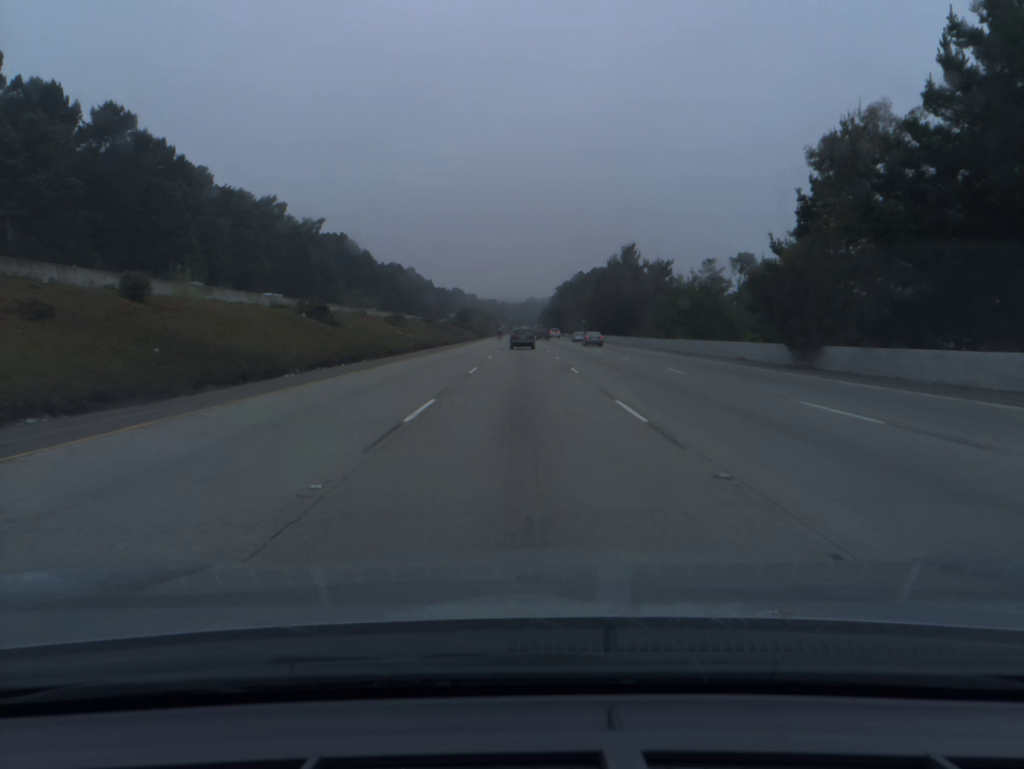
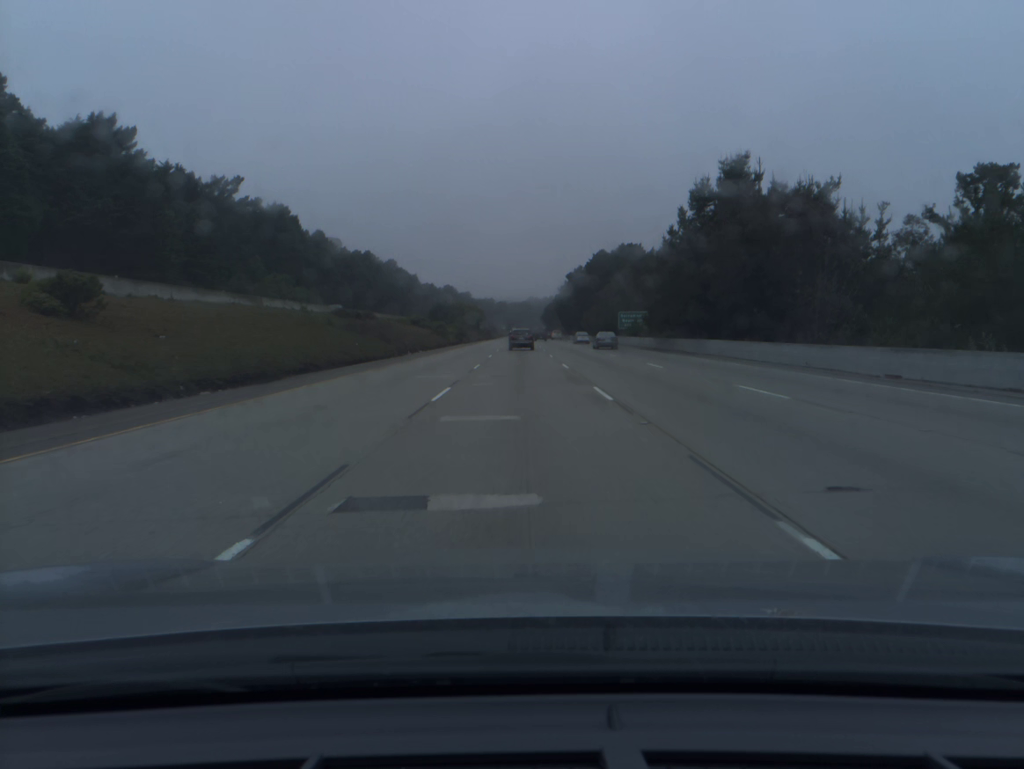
(+0.1, +69.1) m; 0°
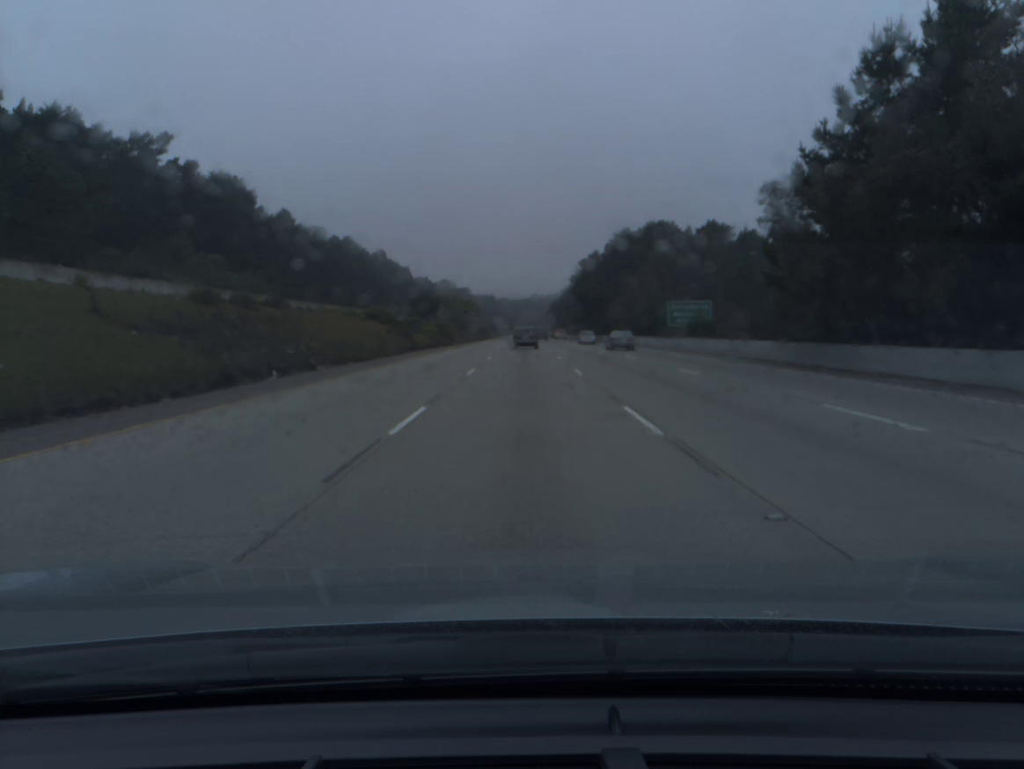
(-0.1, +34.5) m; 0°
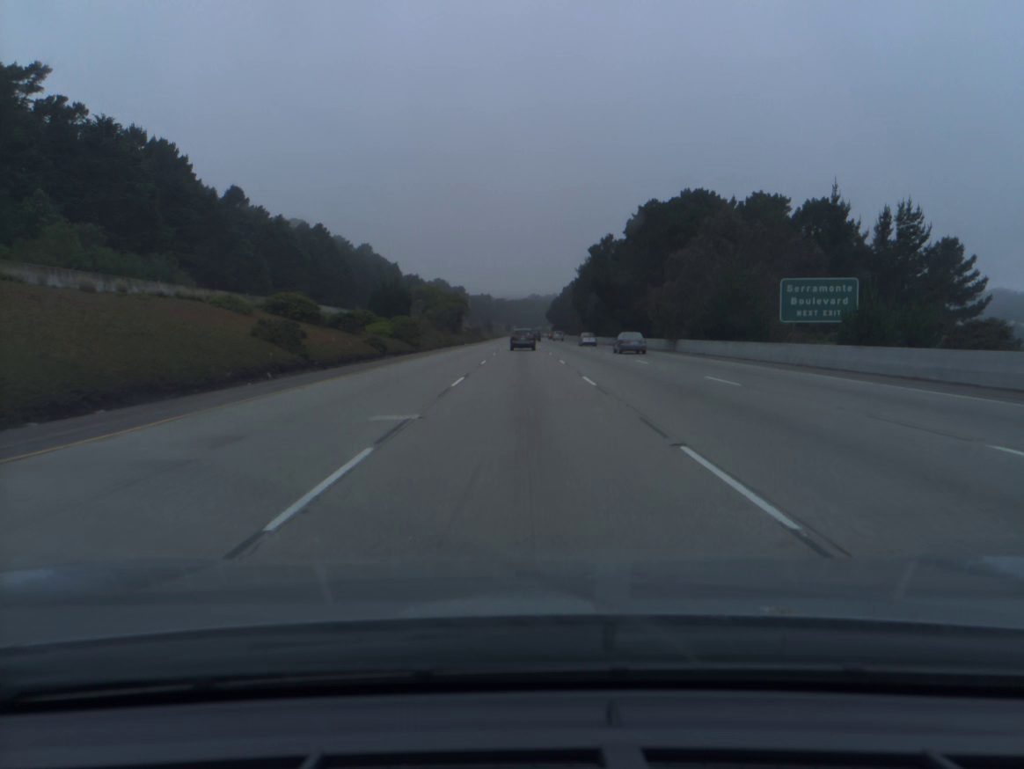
(0.0, +34.4) m; 0°
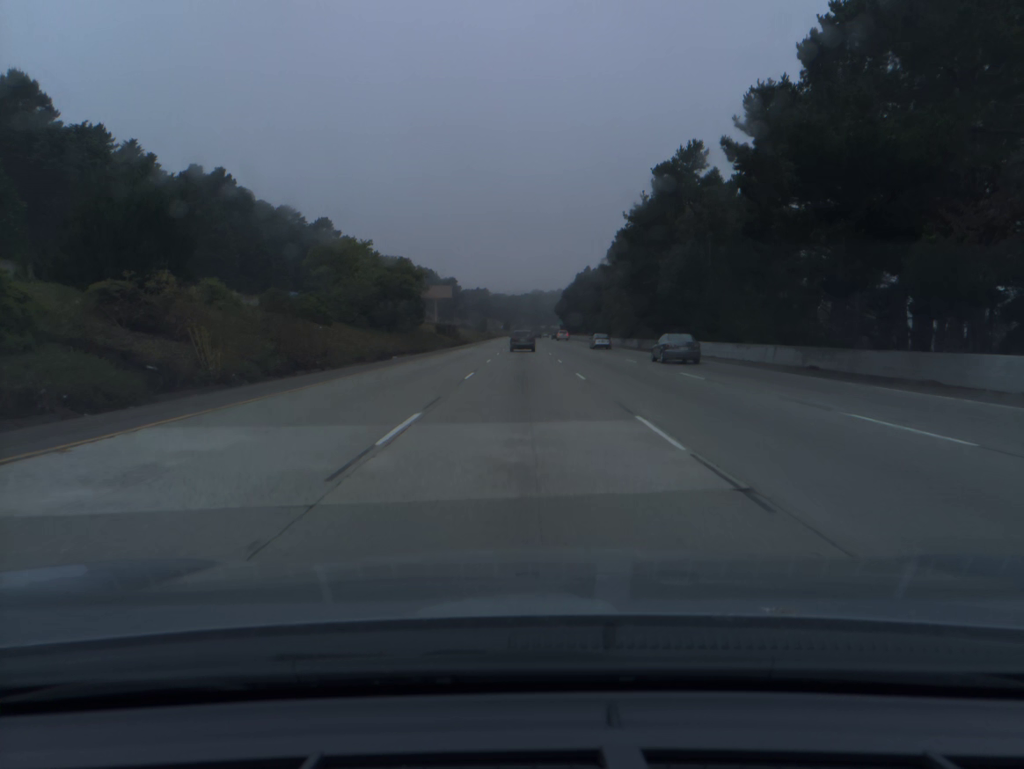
(-0.1, +68.8) m; 0°
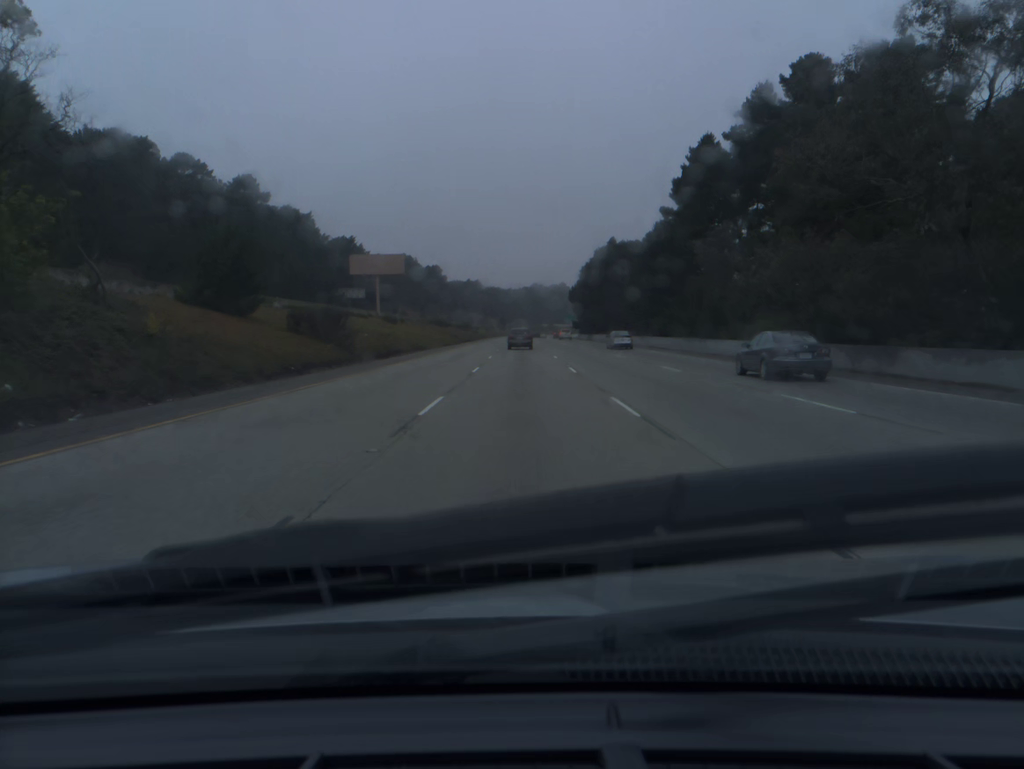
(+0.2, +69.4) m; 0°
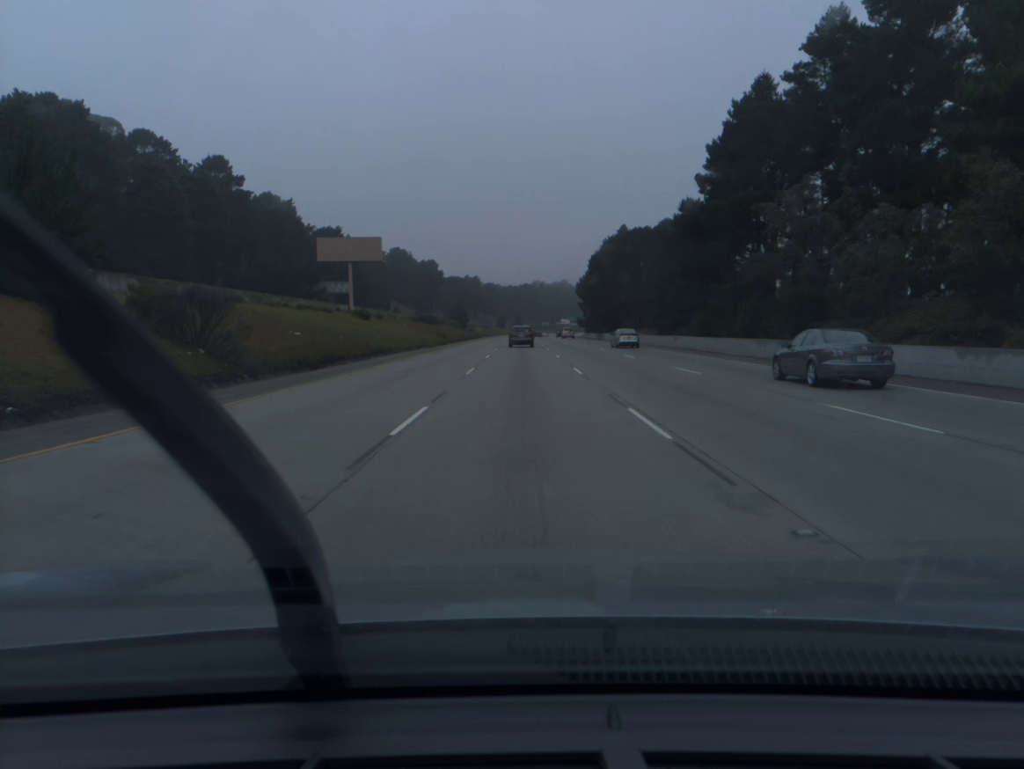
(0.0, +17.4) m; 0°
